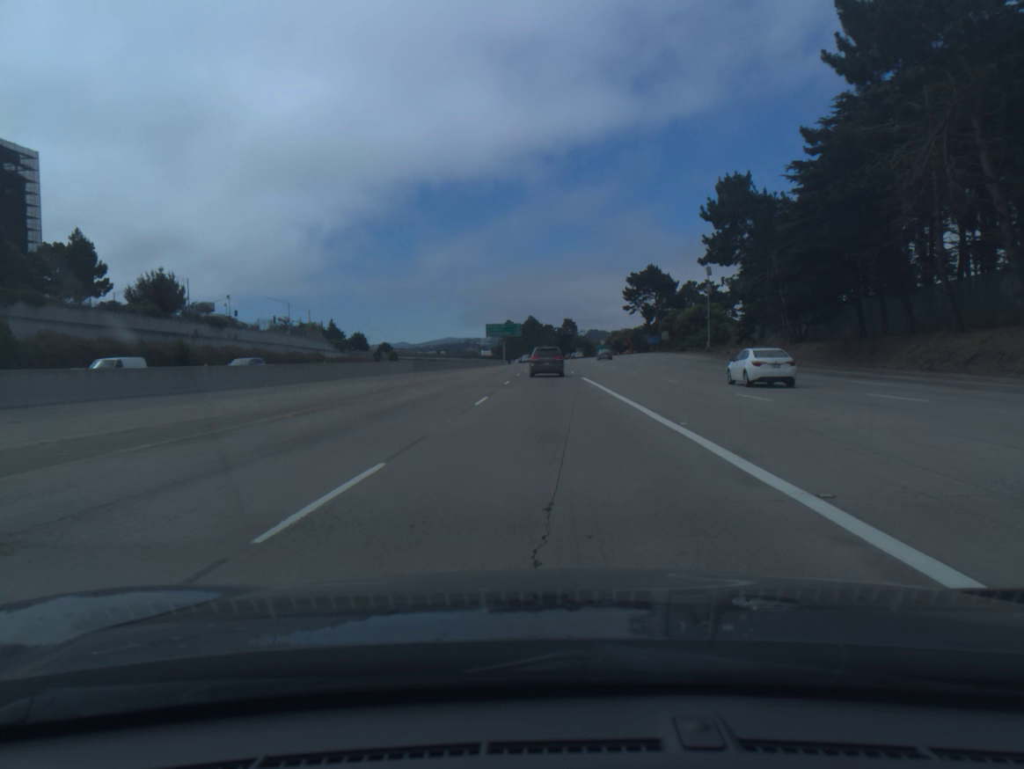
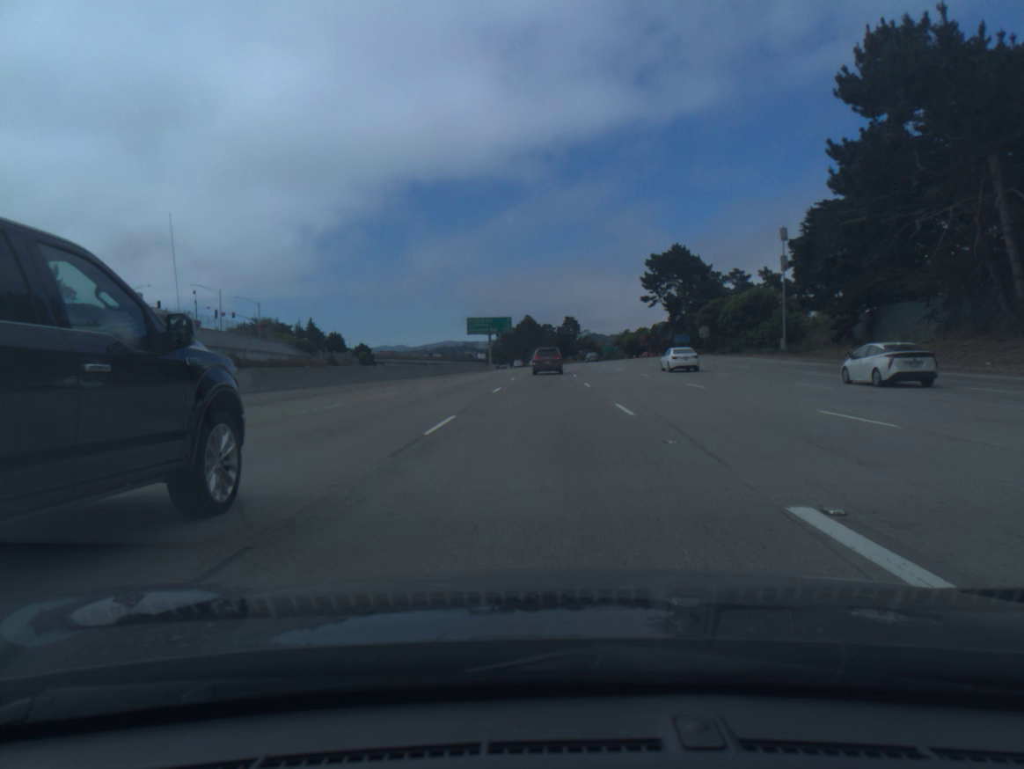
(0.0, +36.7) m; 0°
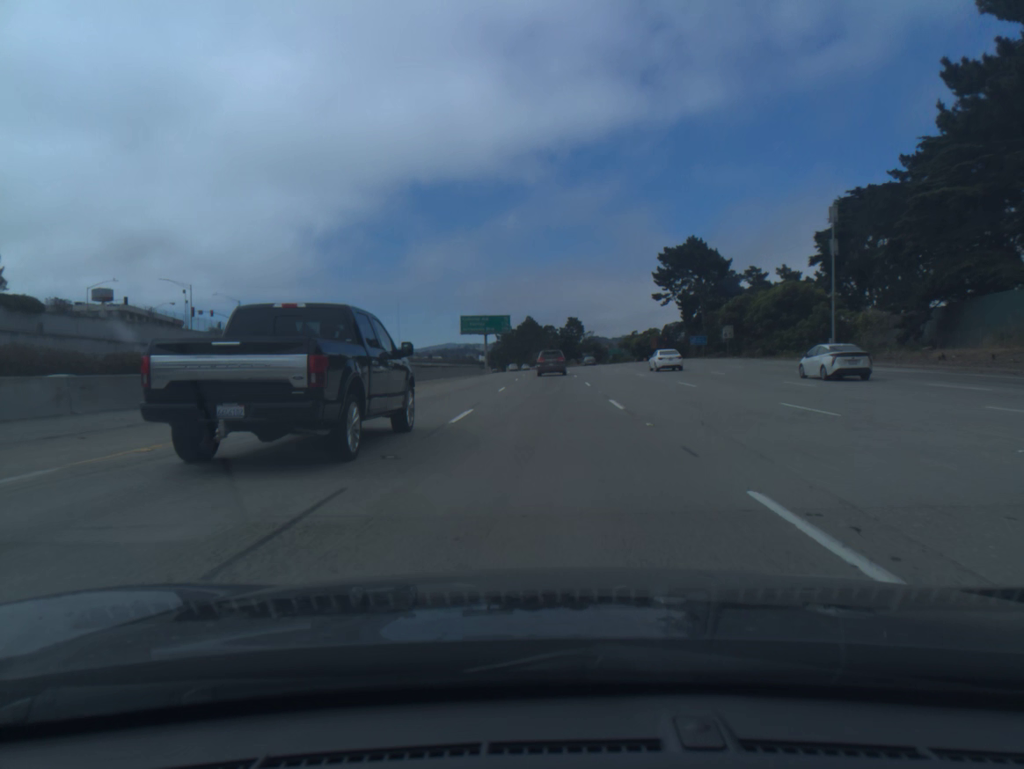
(0.0, +12.5) m; 0°
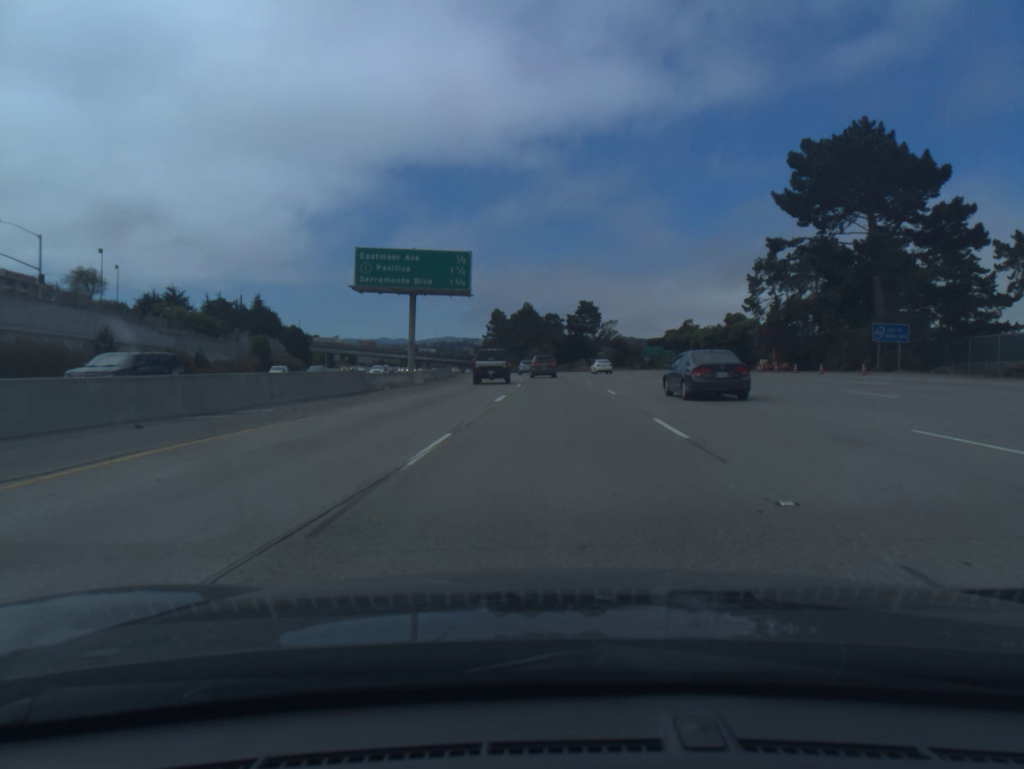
(-0.1, +64.7) m; 0°
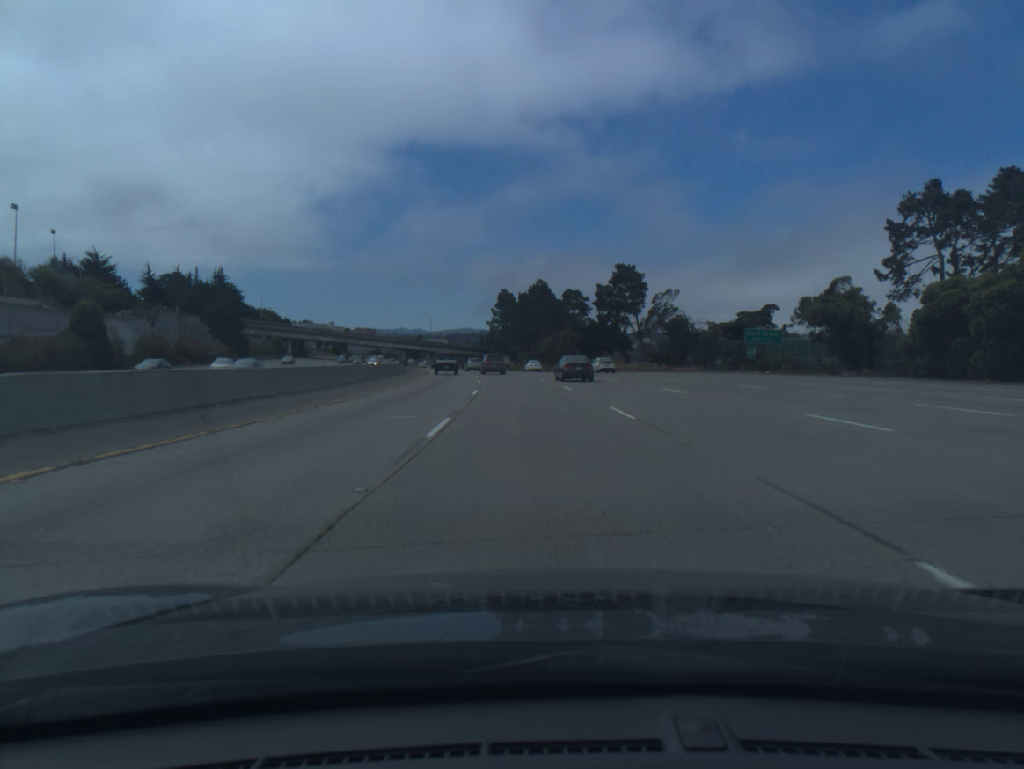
(0.0, +54.5) m; -1°
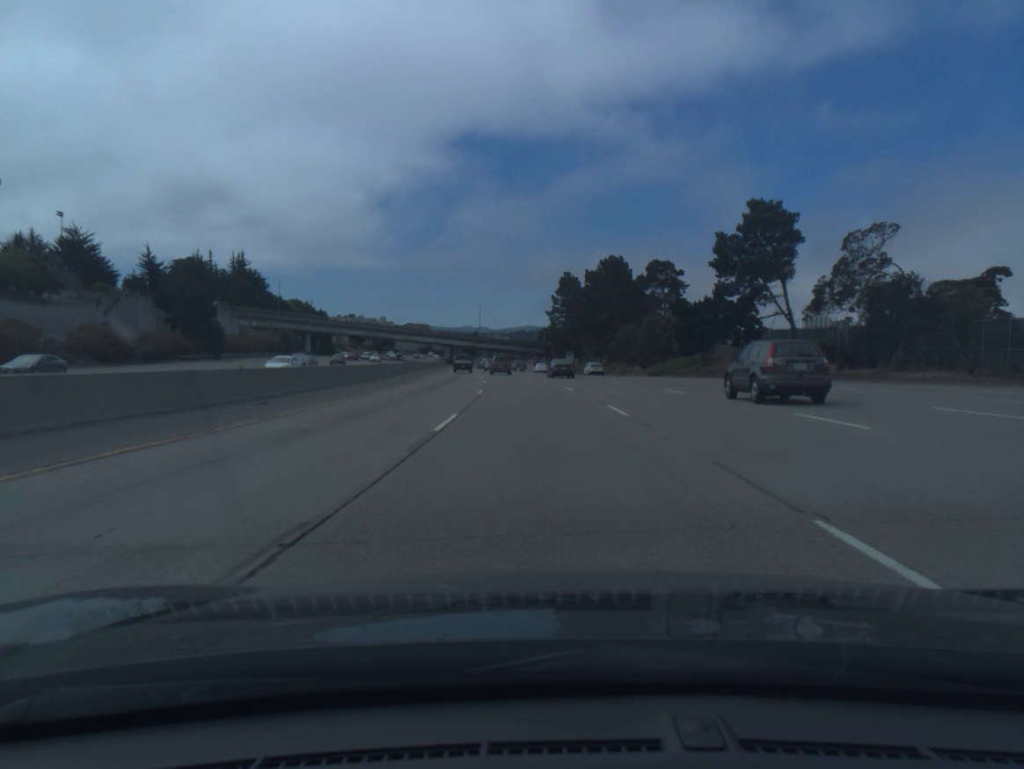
(-1.7, +42.7) m; -5°
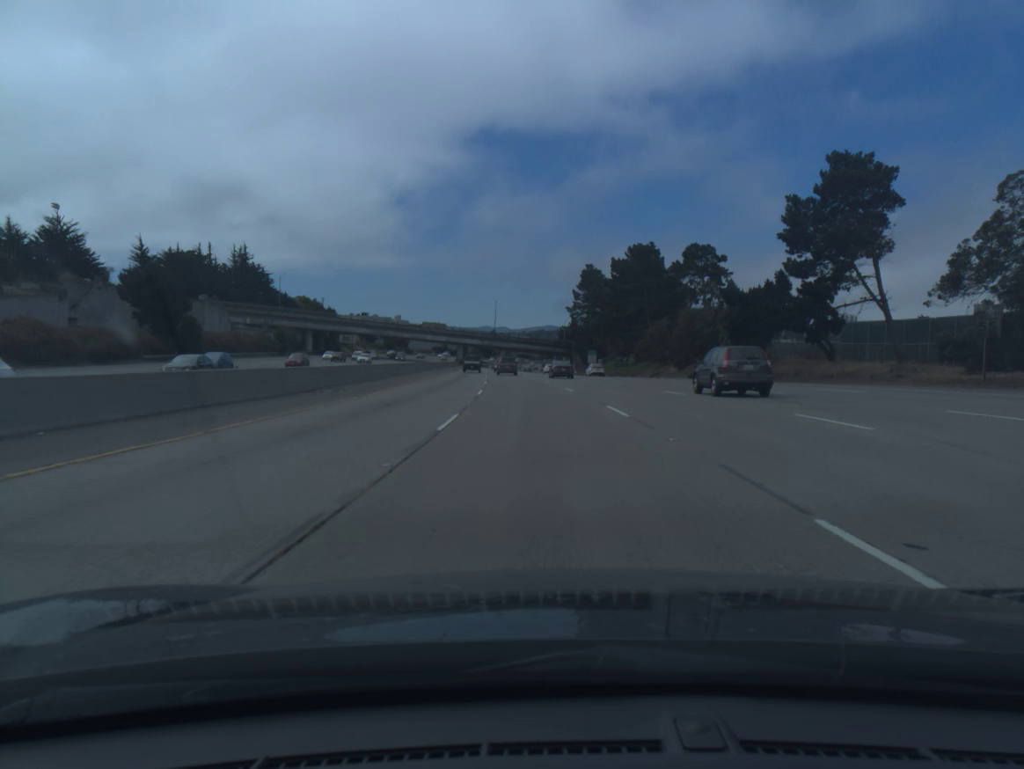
(-0.2, +14.5) m; -1°
